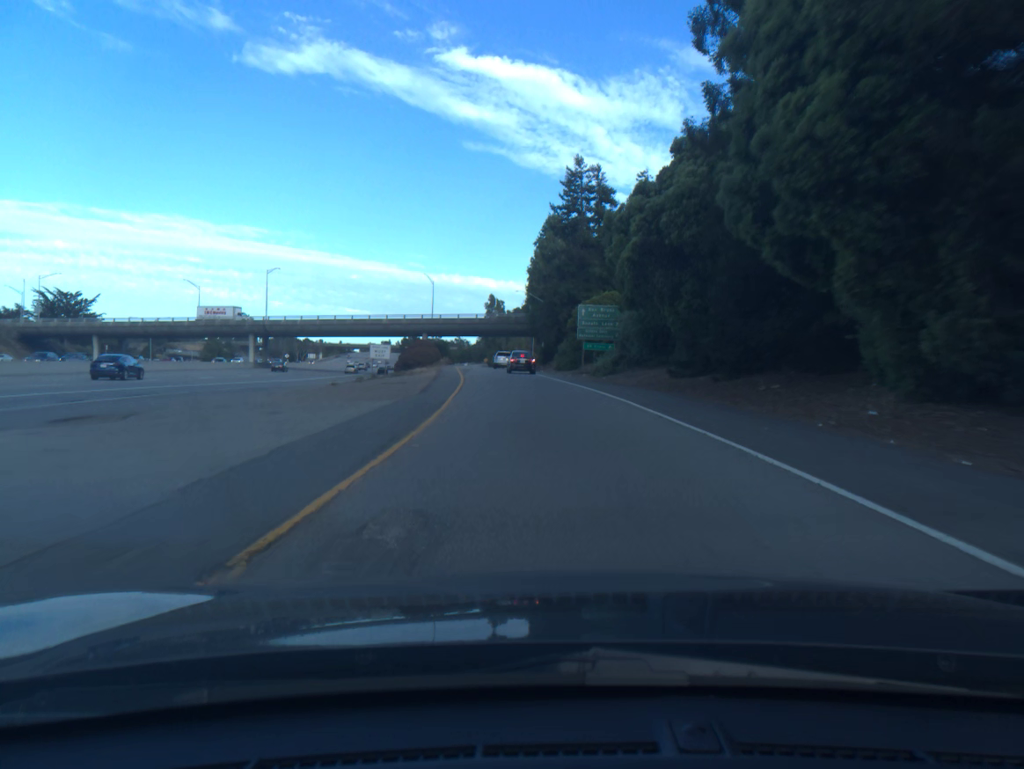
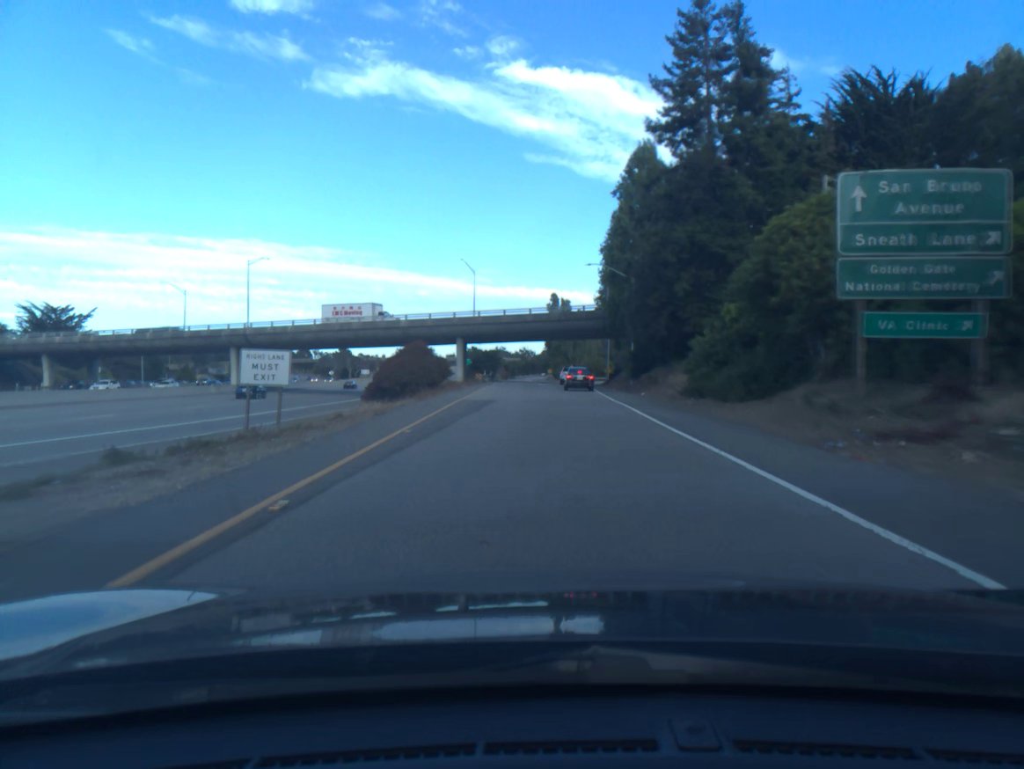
(-1.6, +39.2) m; -5°
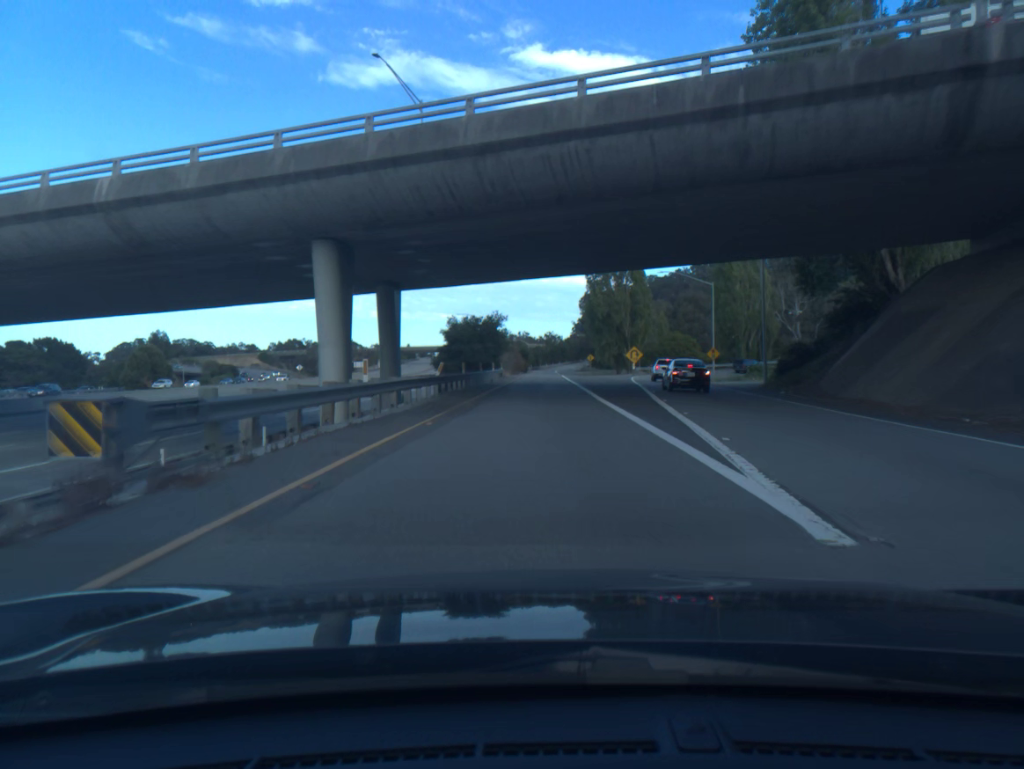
(-1.9, +67.2) m; -2°
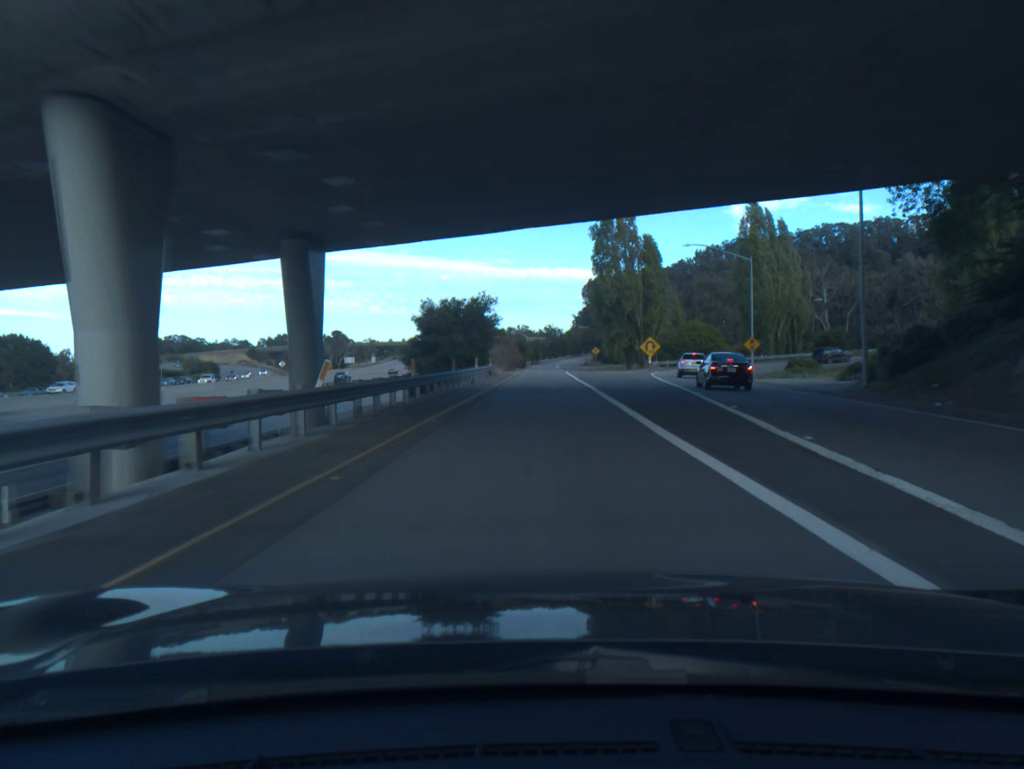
(0.0, +13.9) m; 0°
